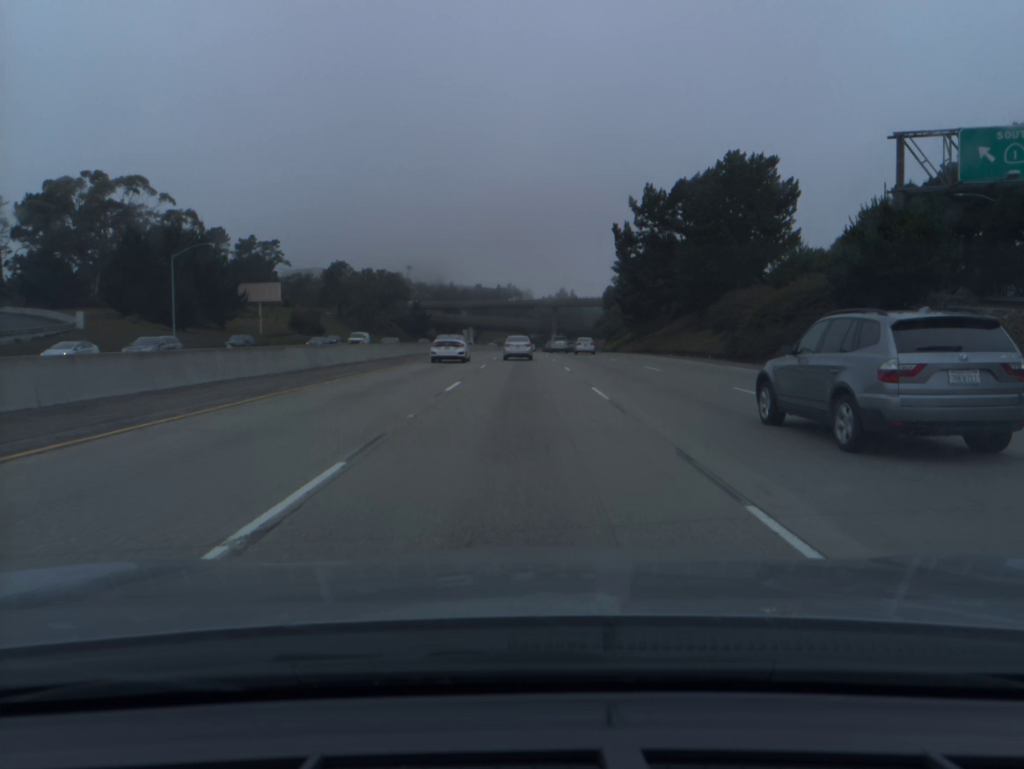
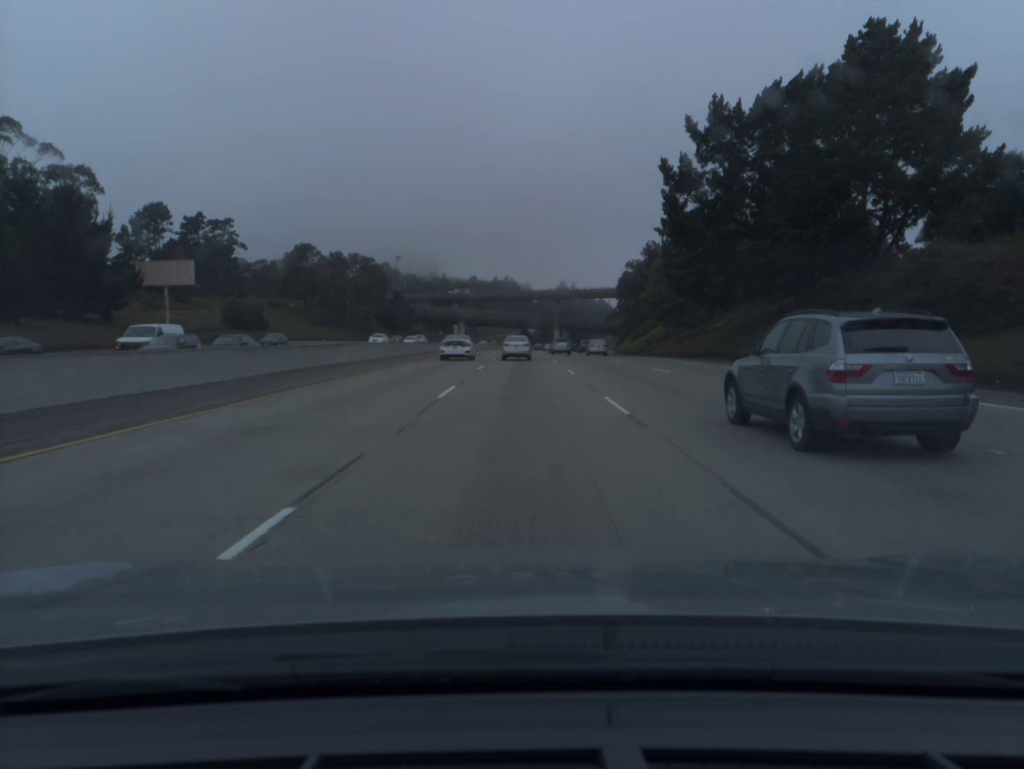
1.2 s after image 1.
(0.0, +31.5) m; 0°
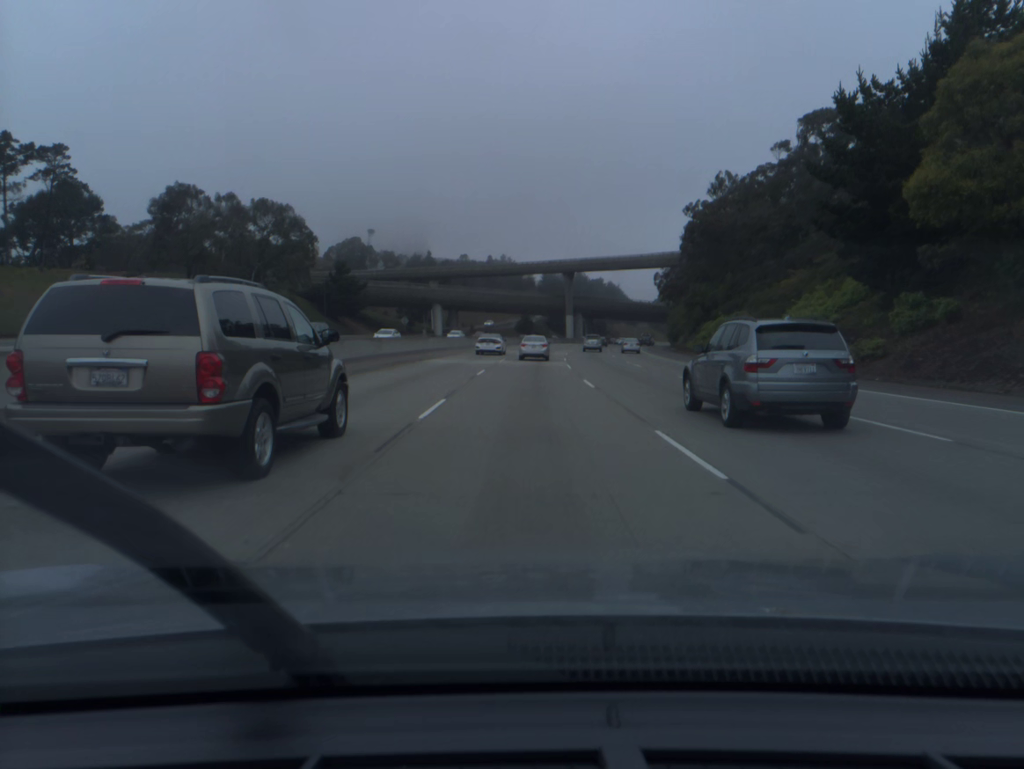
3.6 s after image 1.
(0.0, +62.6) m; 0°
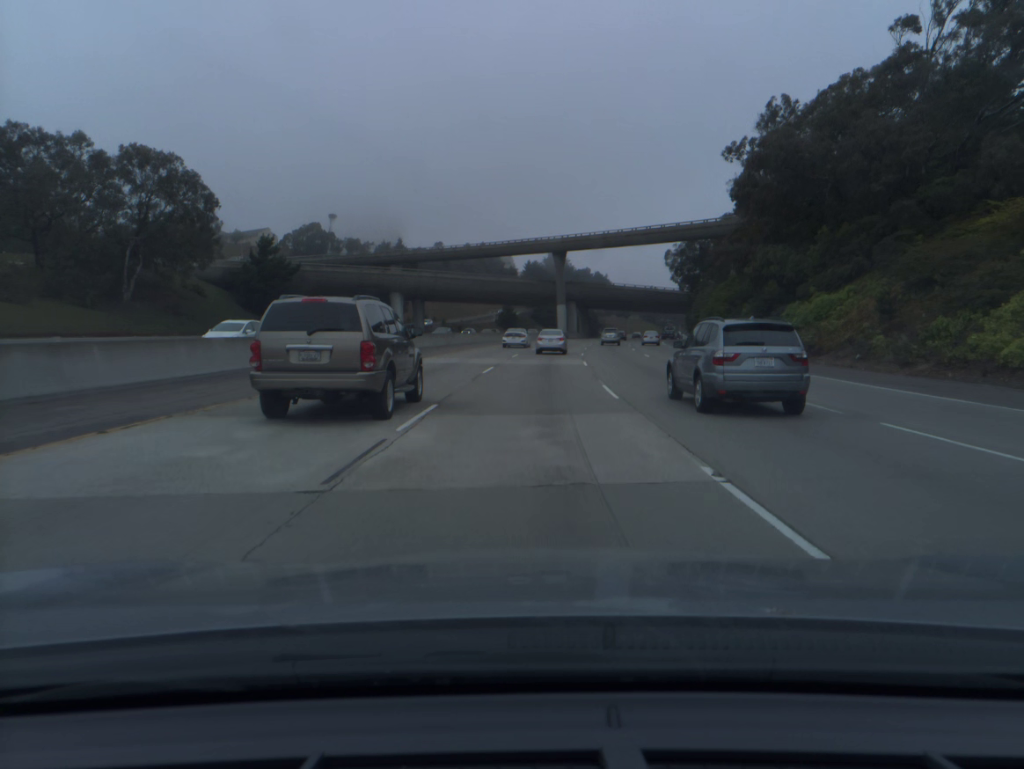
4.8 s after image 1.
(+0.2, +31.1) m; +1°
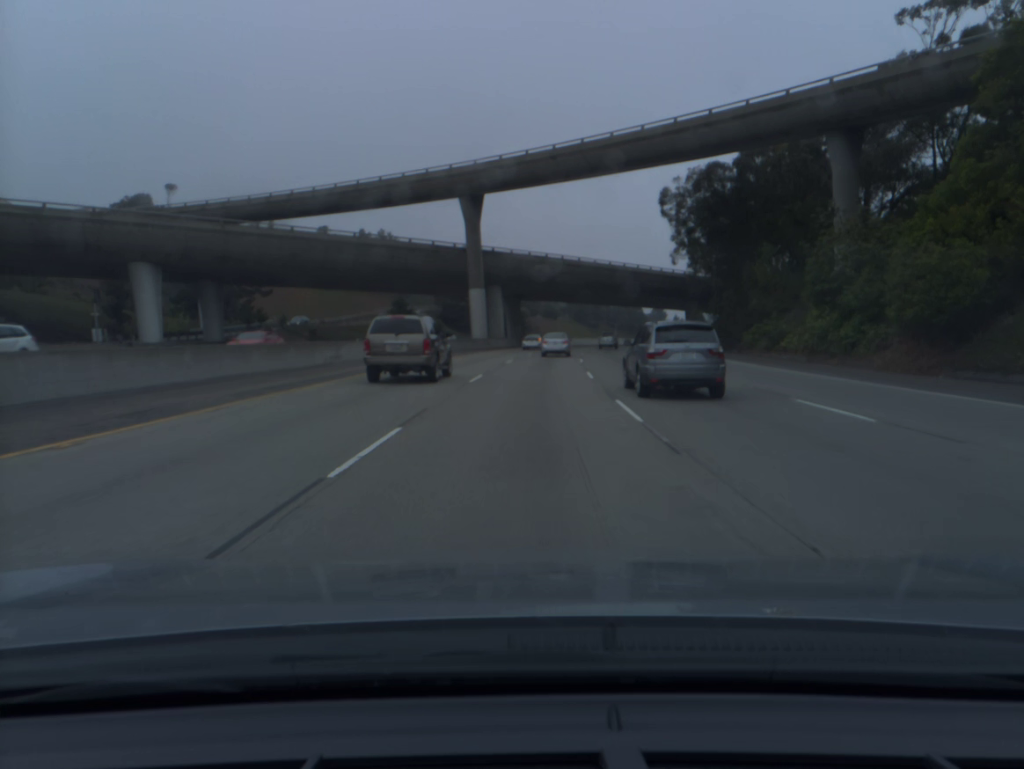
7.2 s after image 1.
(+3.1, +61.7) m; +6°
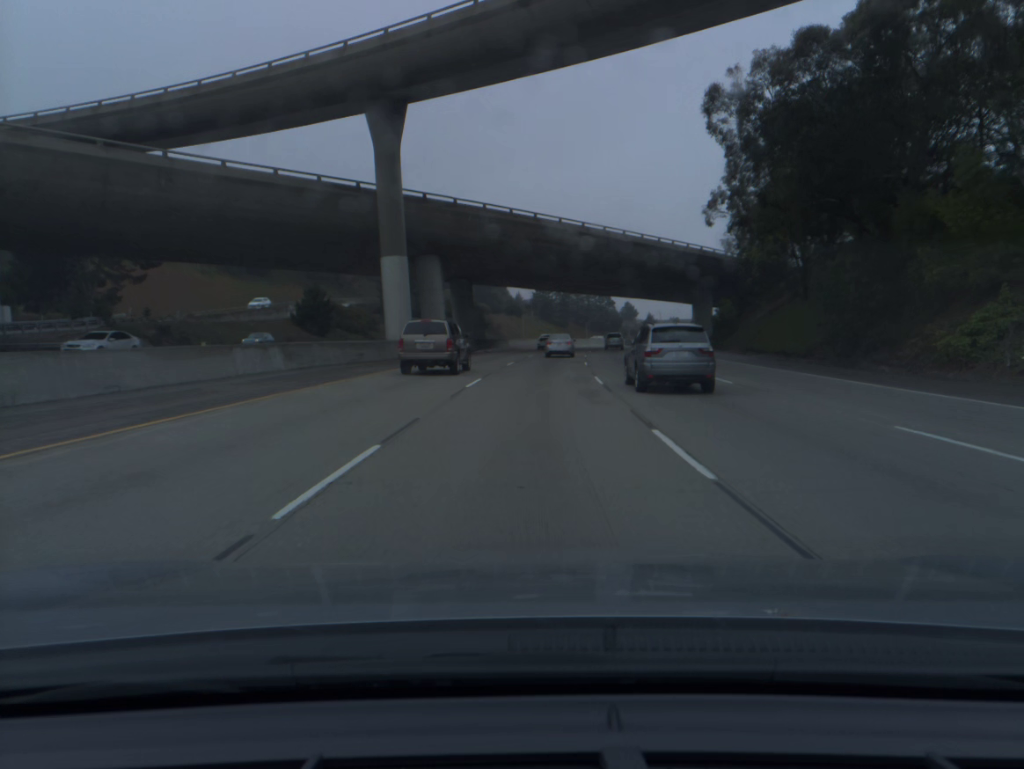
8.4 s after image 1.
(+0.8, +30.9) m; +3°
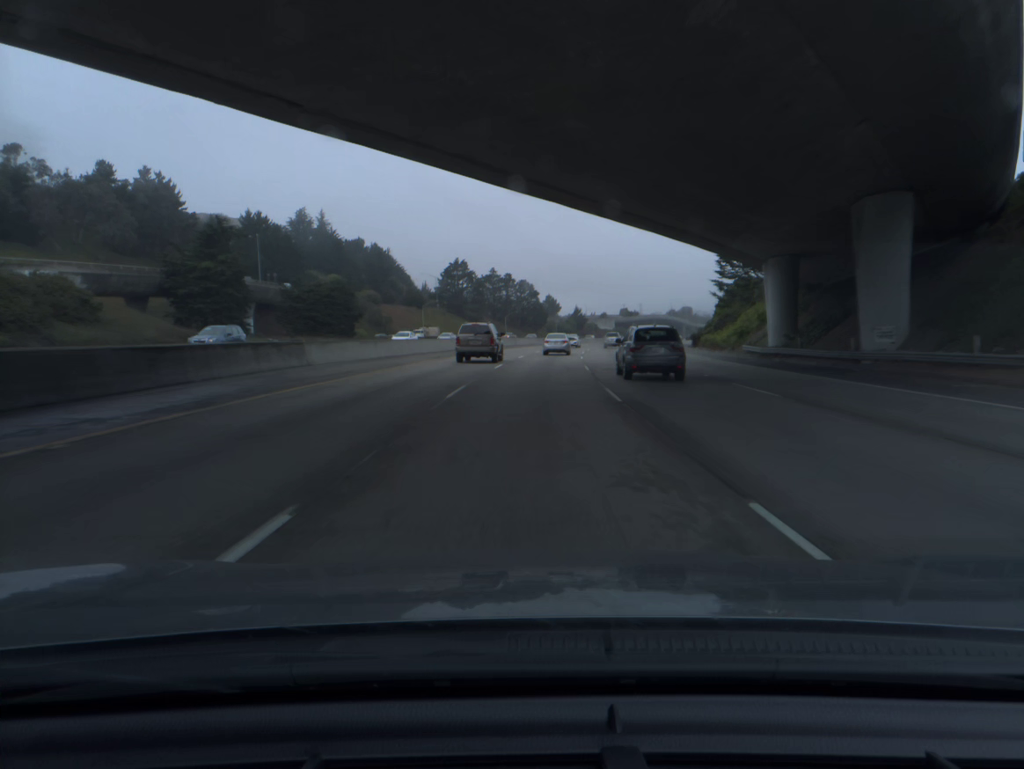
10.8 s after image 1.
(+3.2, +62.0) m; +6°
